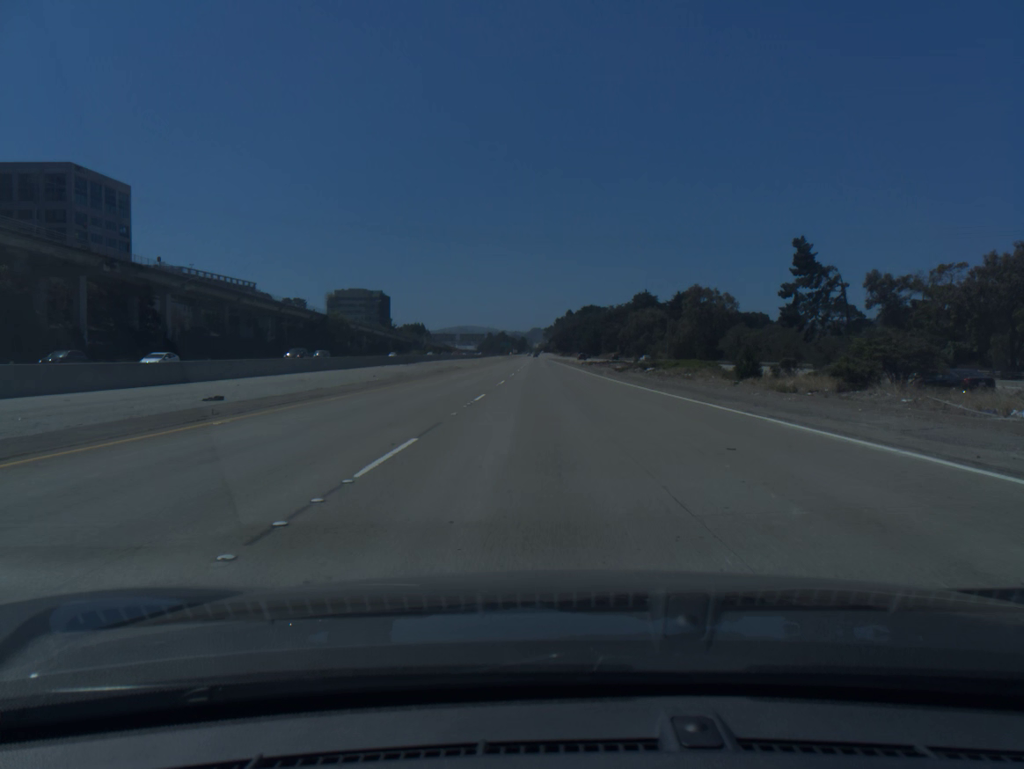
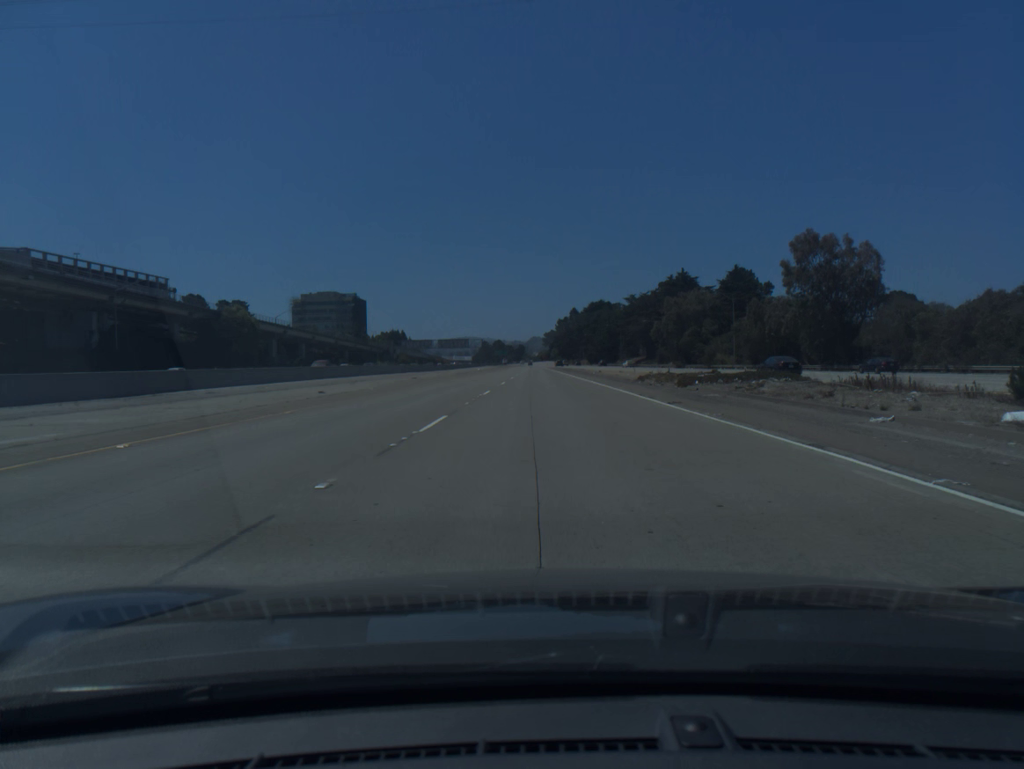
(0.0, +68.1) m; 0°
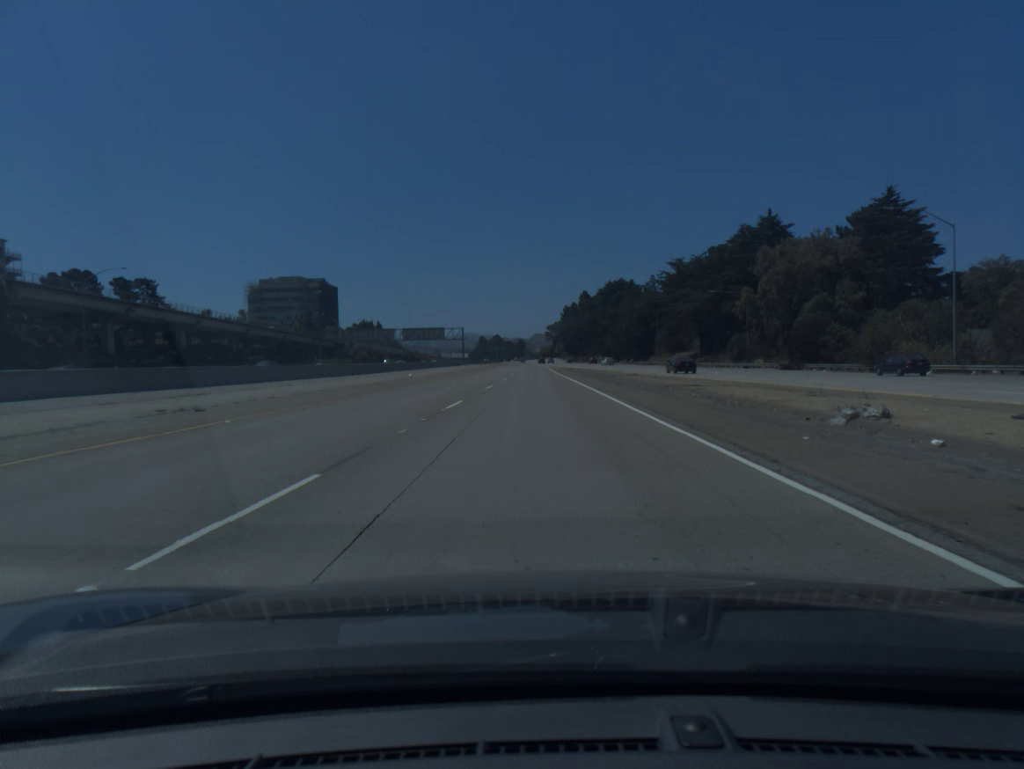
(+0.1, +67.8) m; 0°
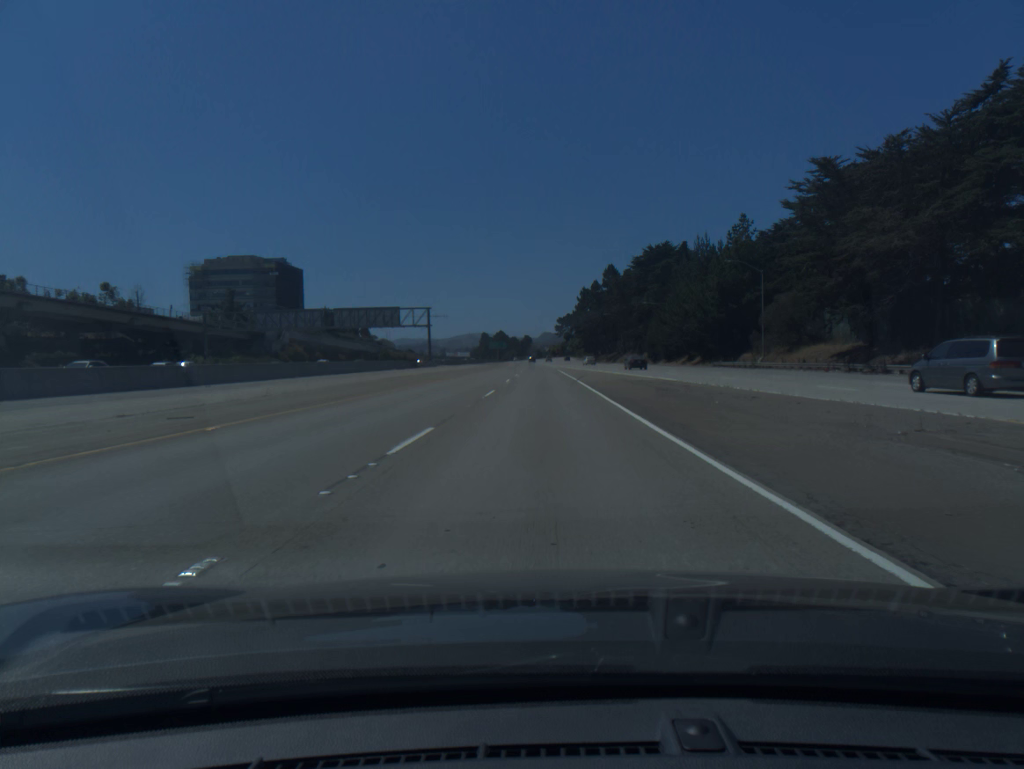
(-0.5, +67.7) m; -1°
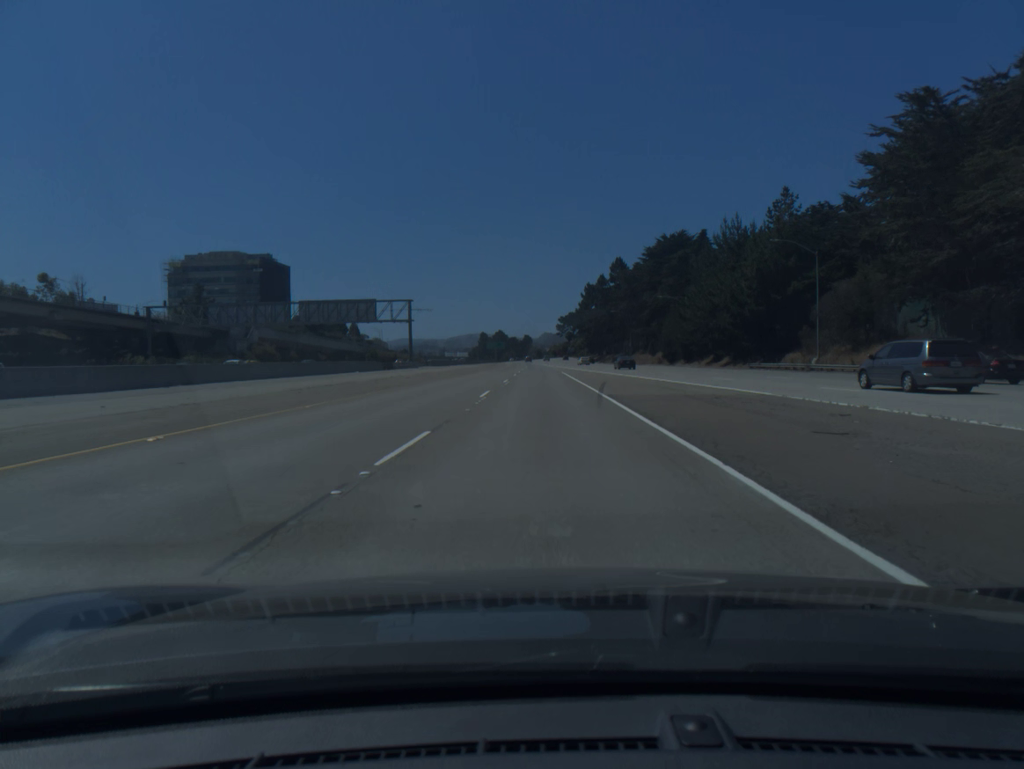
(0.0, +16.9) m; 0°
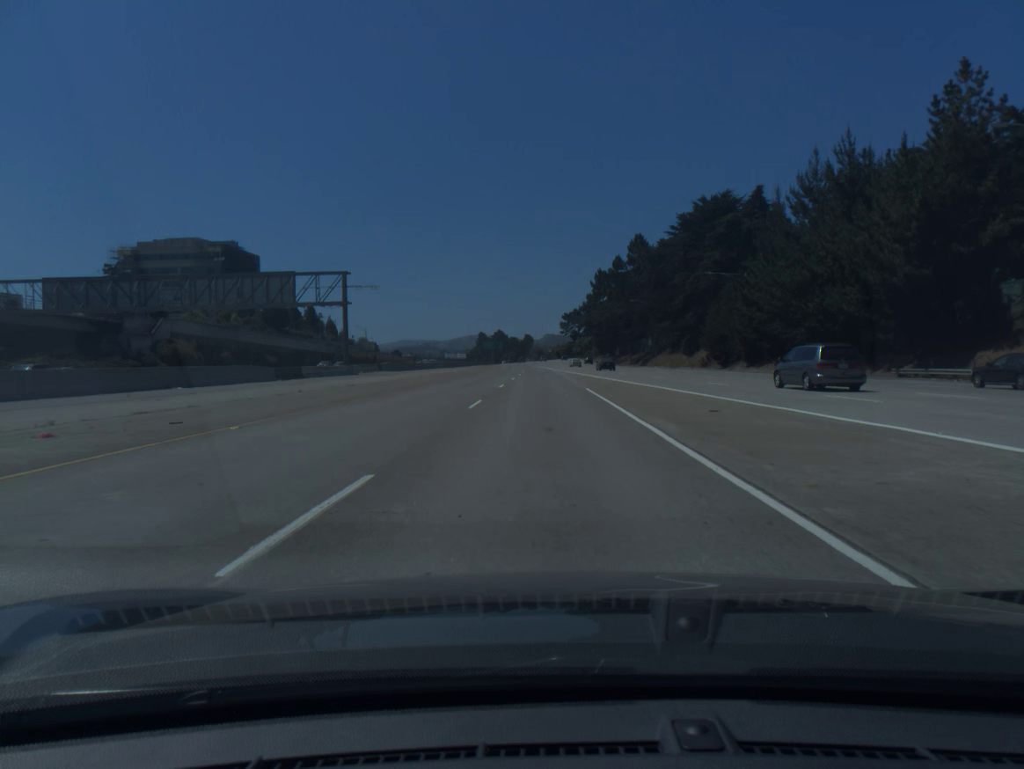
(0.0, +33.7) m; 0°
